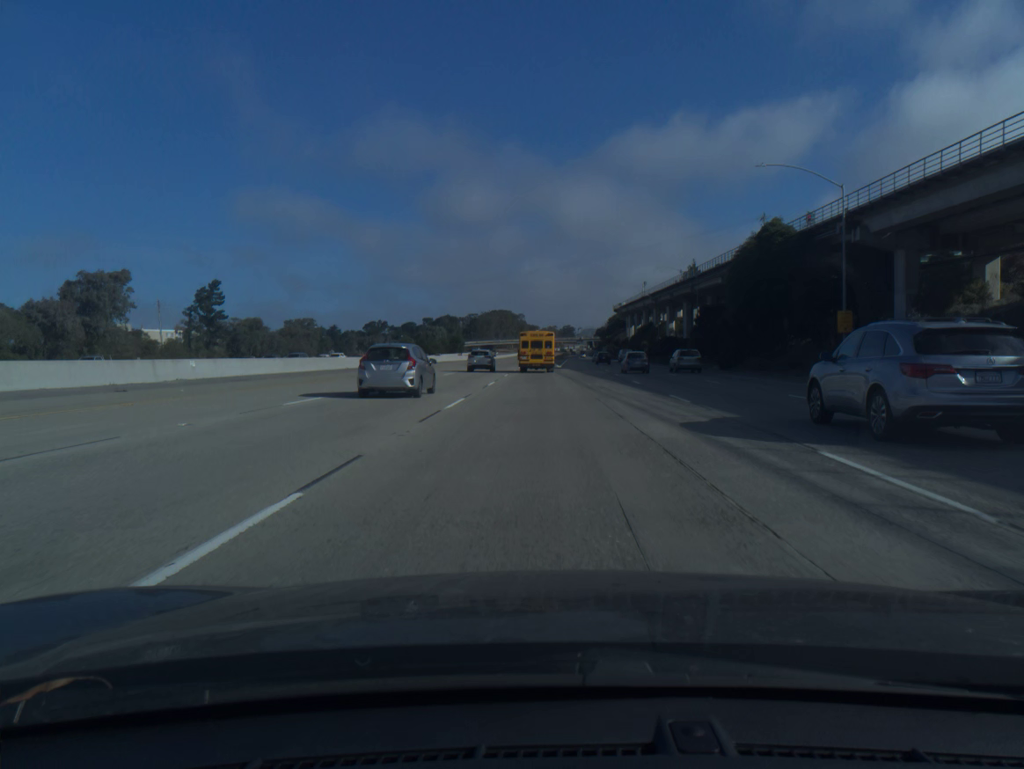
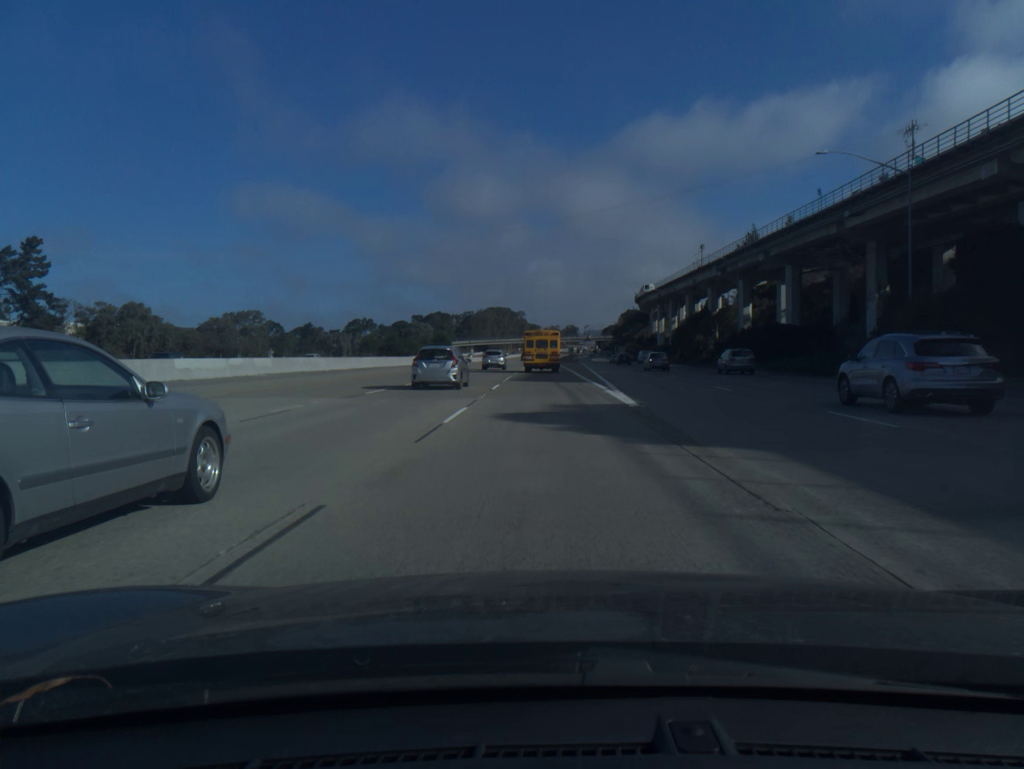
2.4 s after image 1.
(-0.3, +60.3) m; 0°
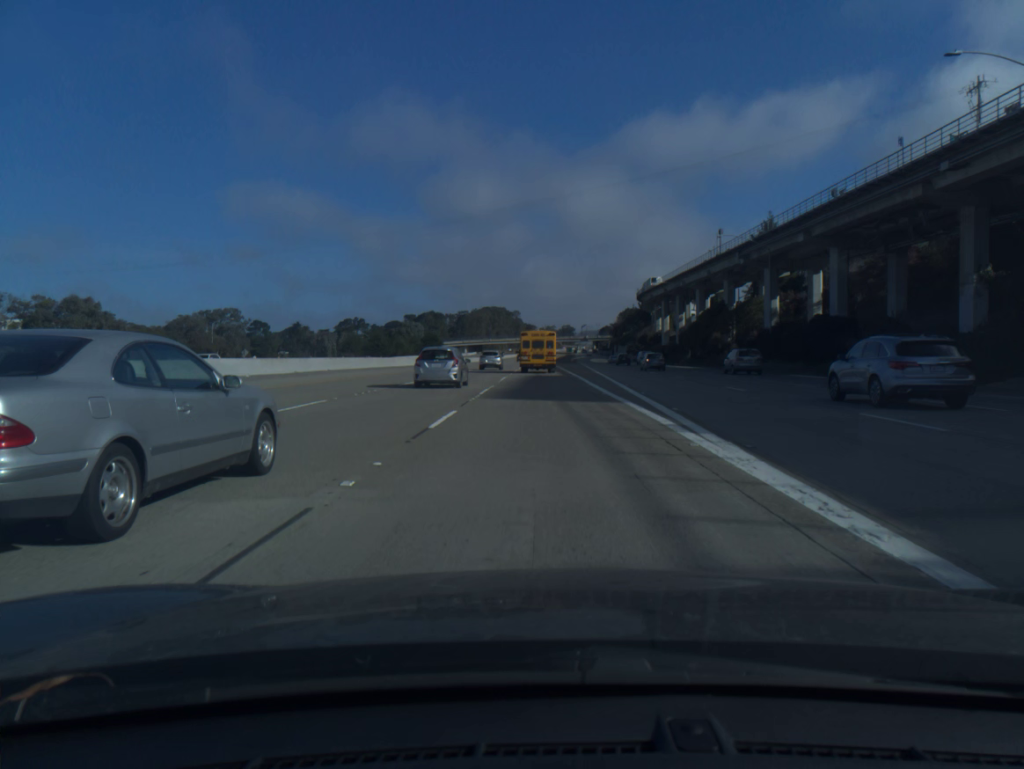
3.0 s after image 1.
(0.0, +15.0) m; 0°
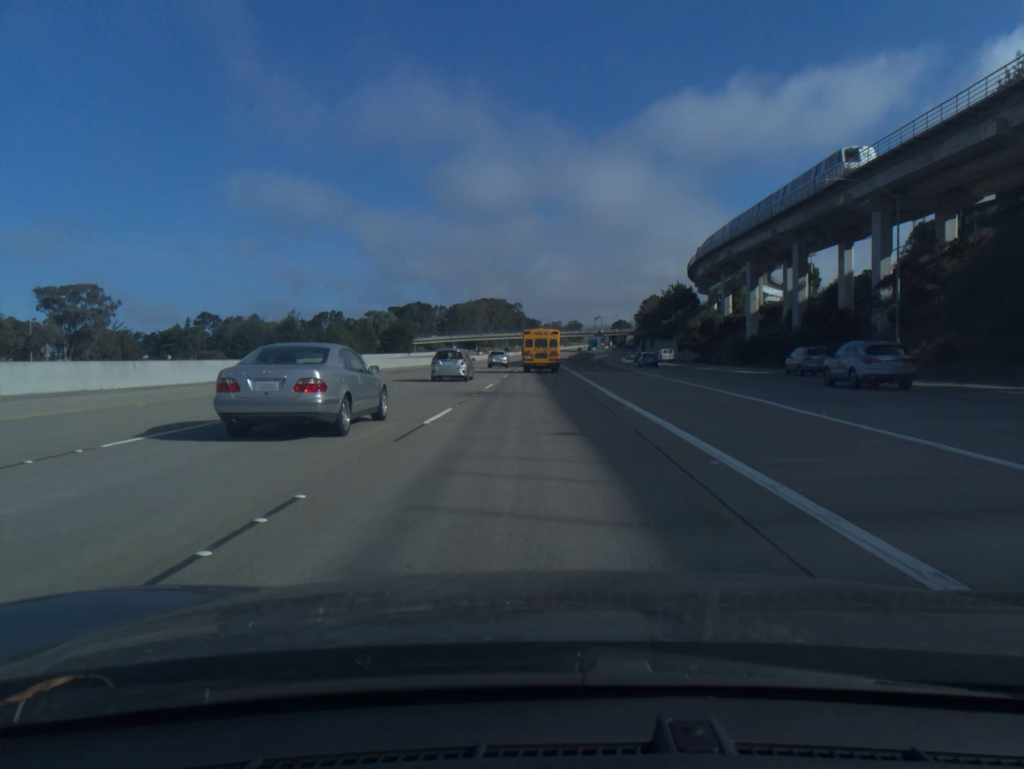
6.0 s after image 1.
(+0.1, +74.5) m; 0°
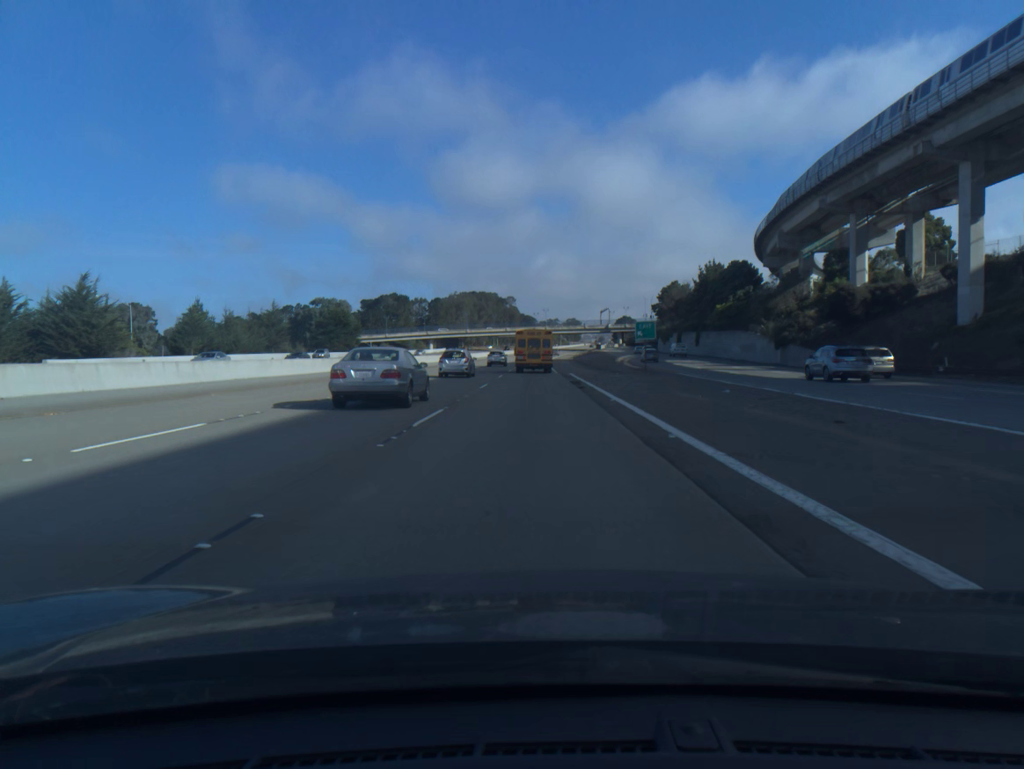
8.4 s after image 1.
(+0.1, +58.7) m; 0°
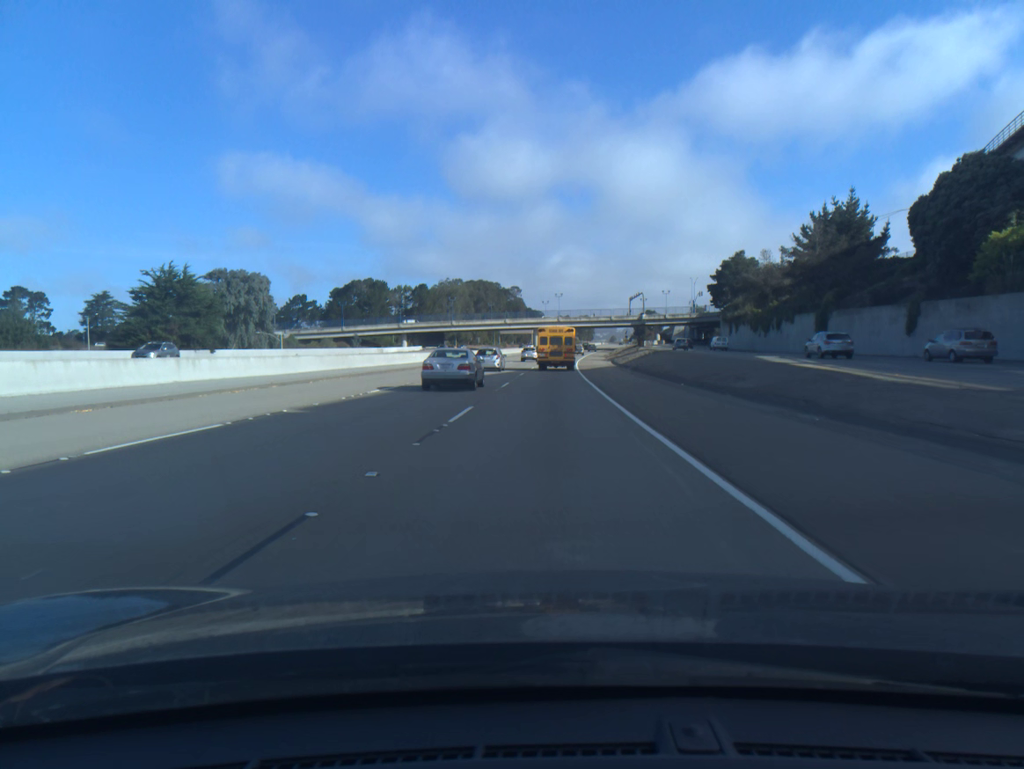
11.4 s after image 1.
(-0.6, +72.6) m; -1°
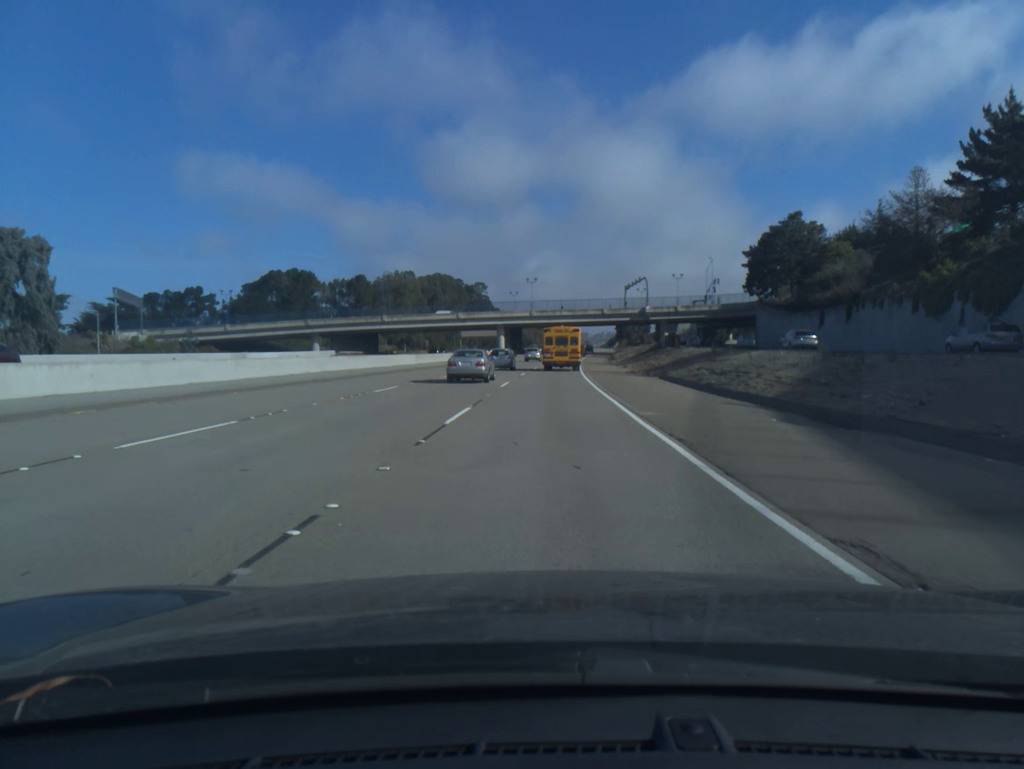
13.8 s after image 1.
(+1.0, +57.6) m; +2°
